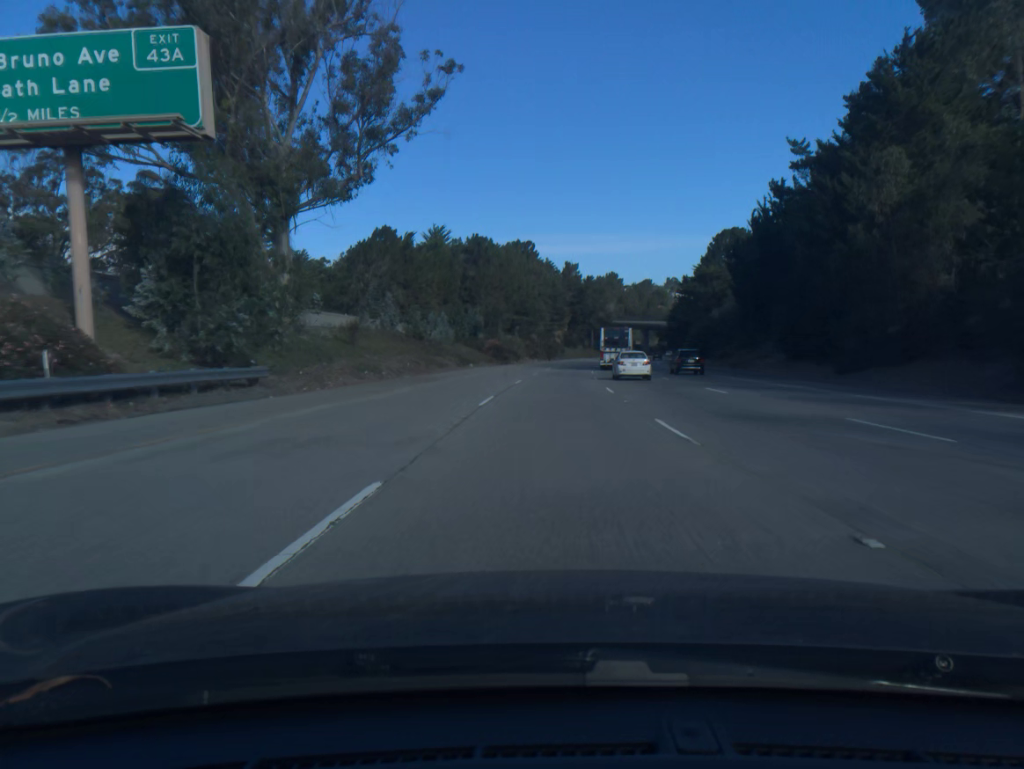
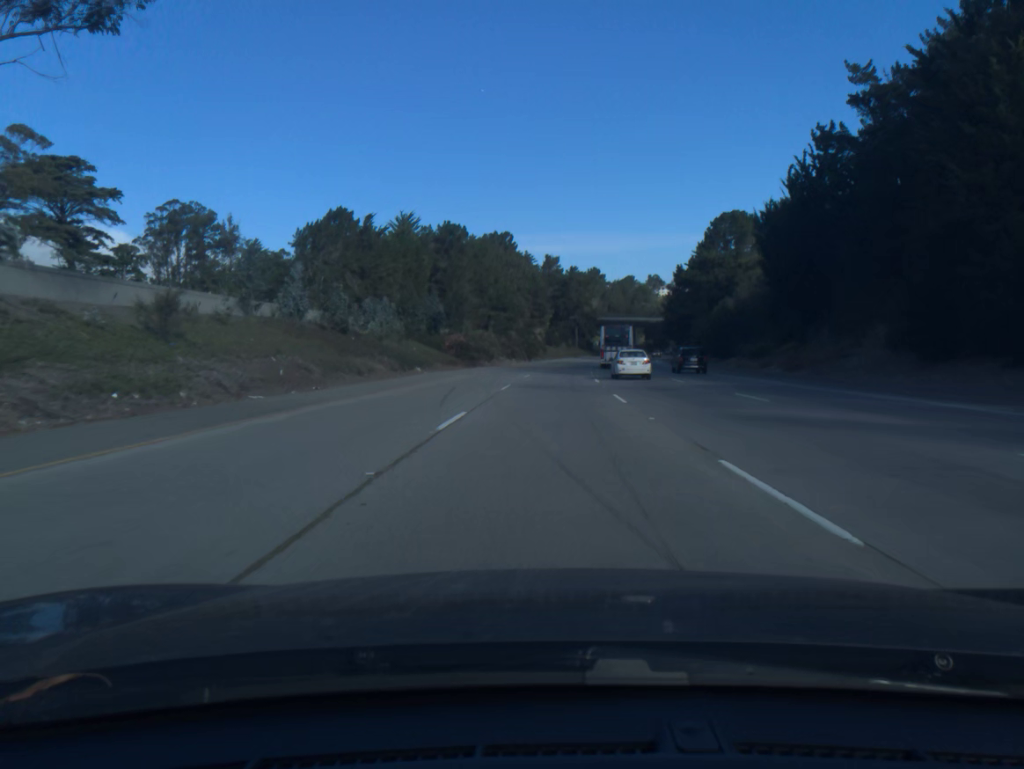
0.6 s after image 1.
(+0.3, +20.6) m; +2°
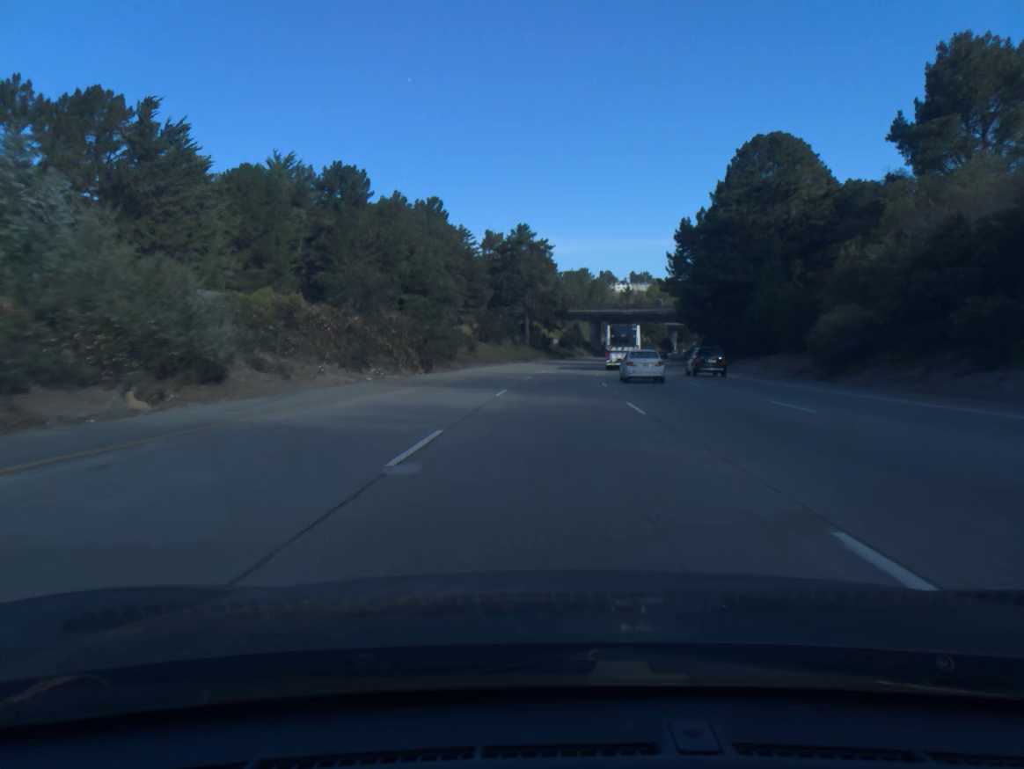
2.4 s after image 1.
(+2.0, +61.9) m; +4°
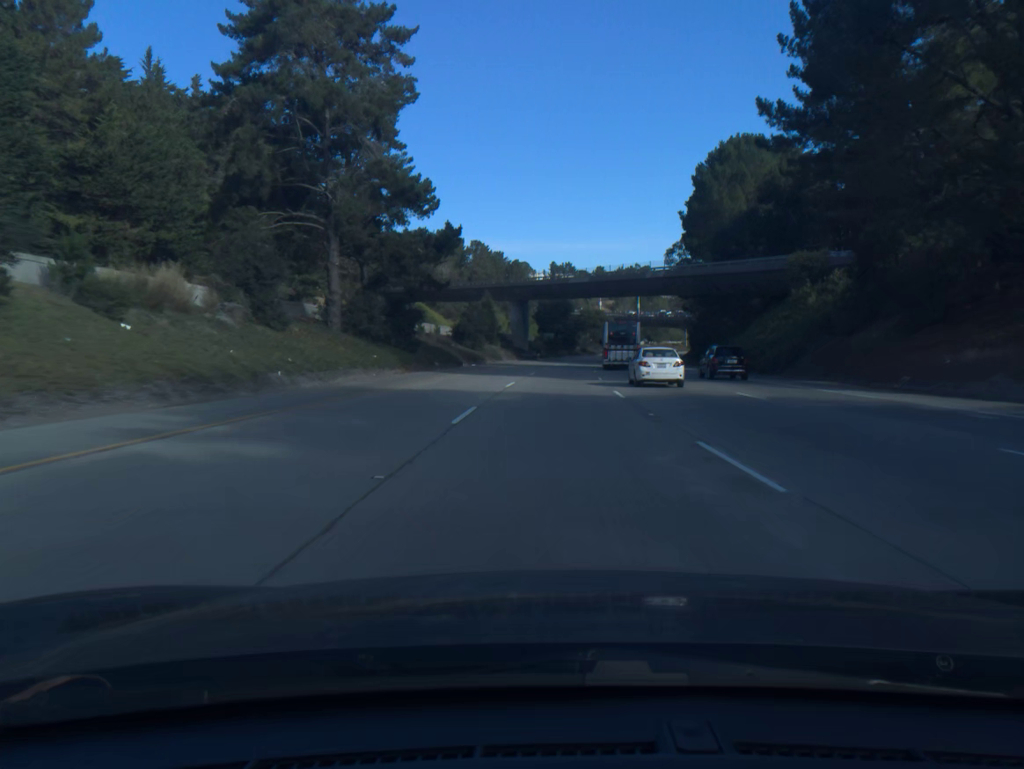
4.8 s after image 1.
(+4.2, +82.5) m; +6°
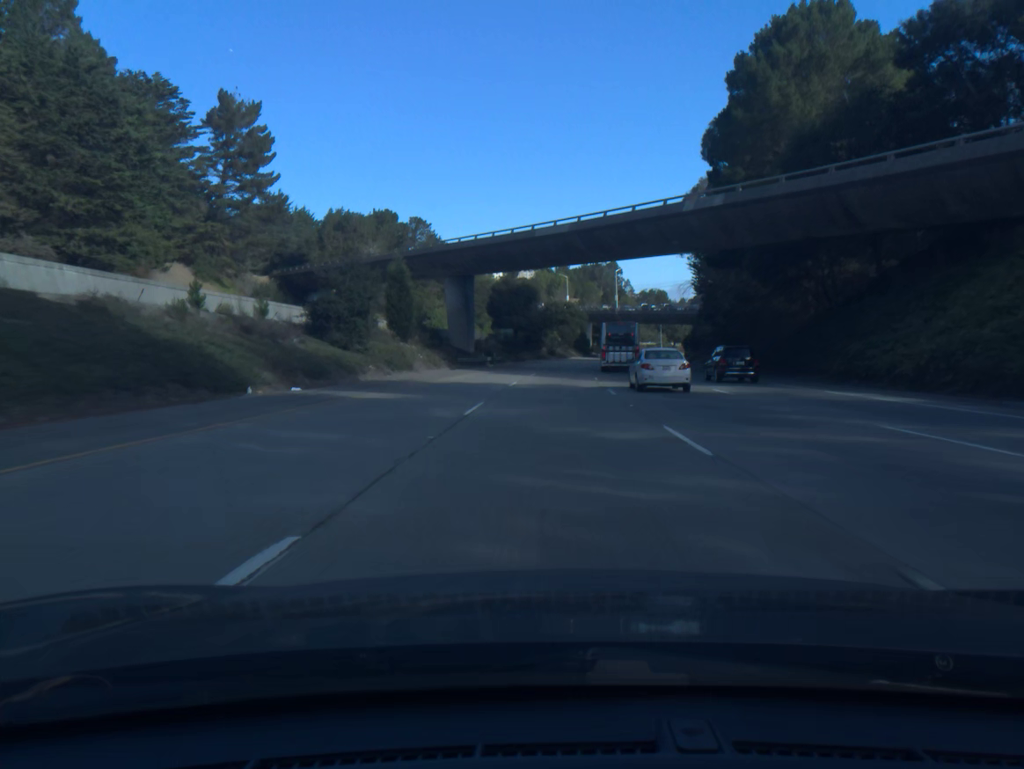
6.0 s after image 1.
(+1.1, +41.3) m; +3°
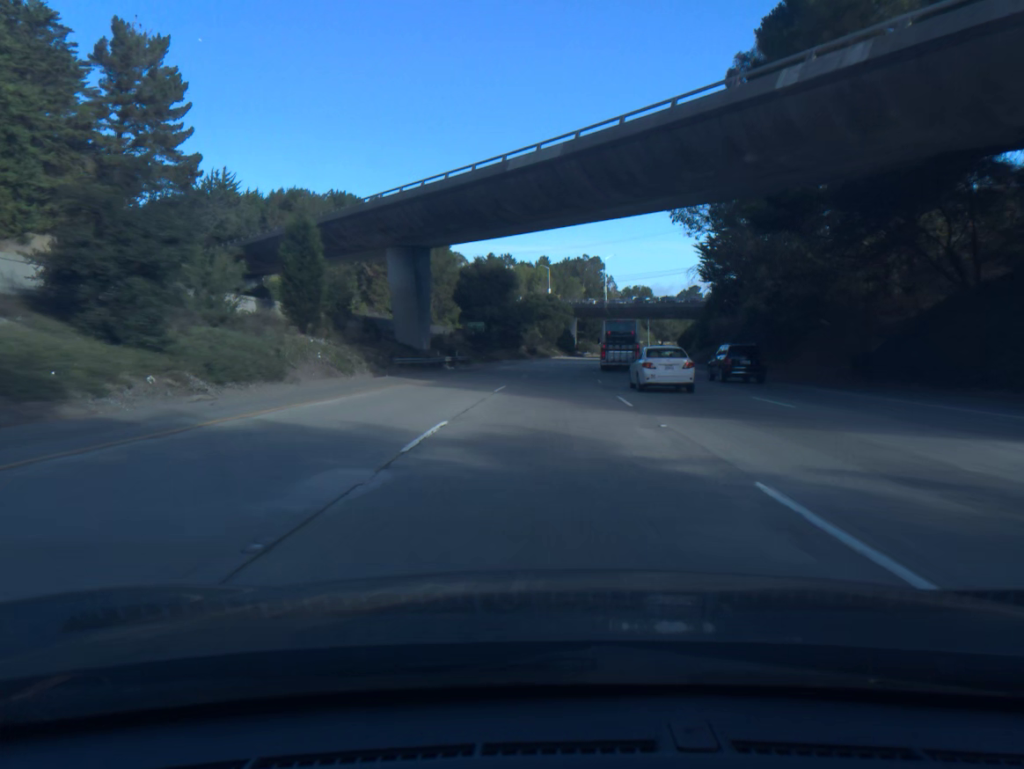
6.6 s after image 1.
(+0.2, +20.6) m; +1°
